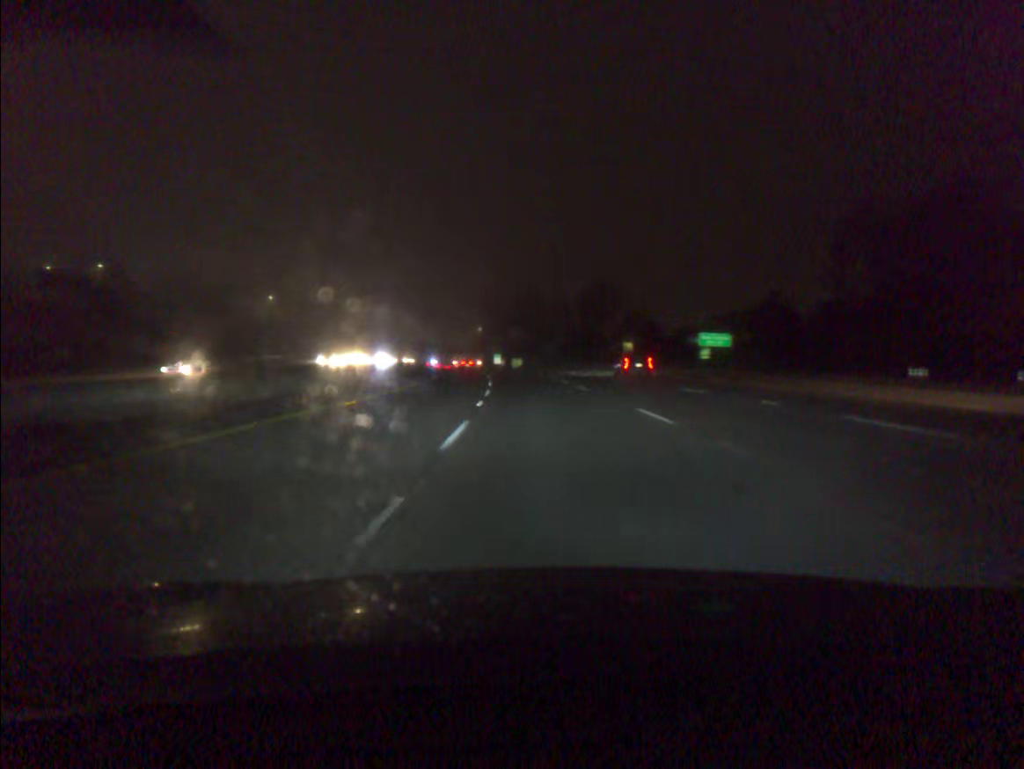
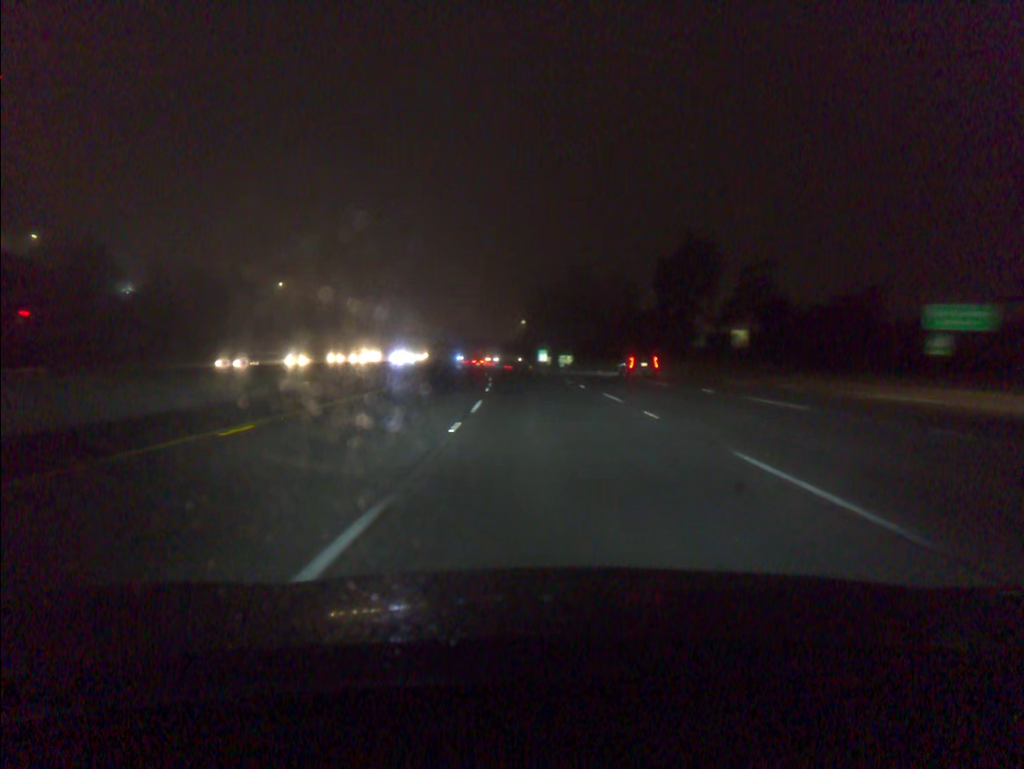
(-1.0, +37.6) m; -3°
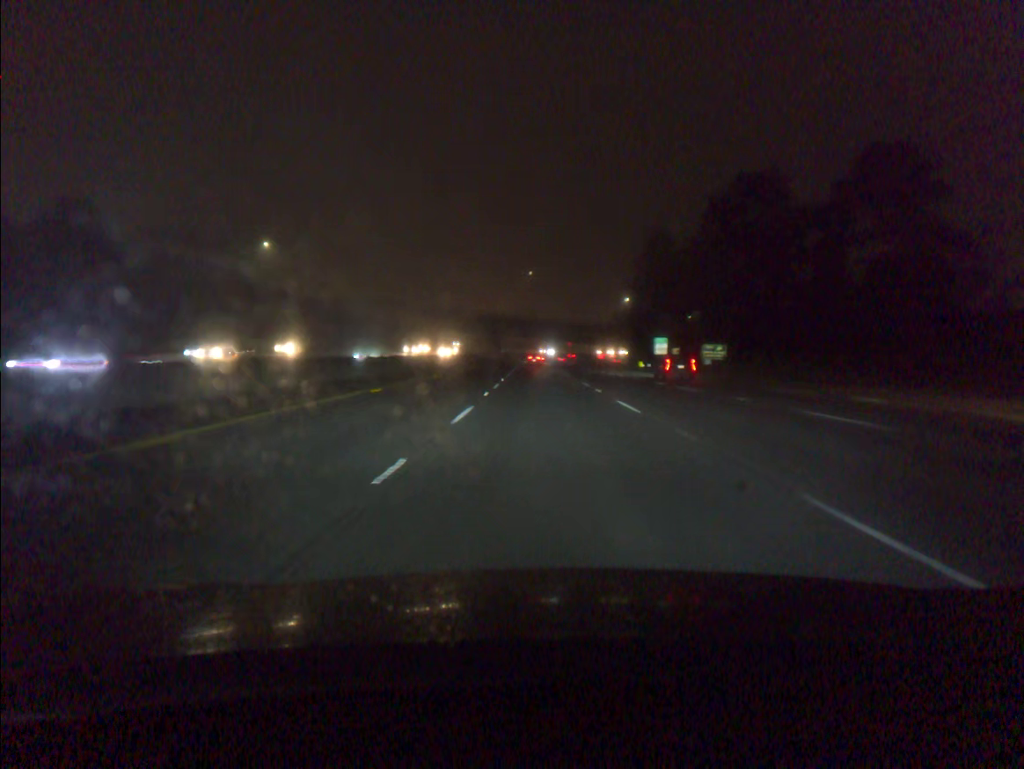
(-4.5, +76.0) m; -7°
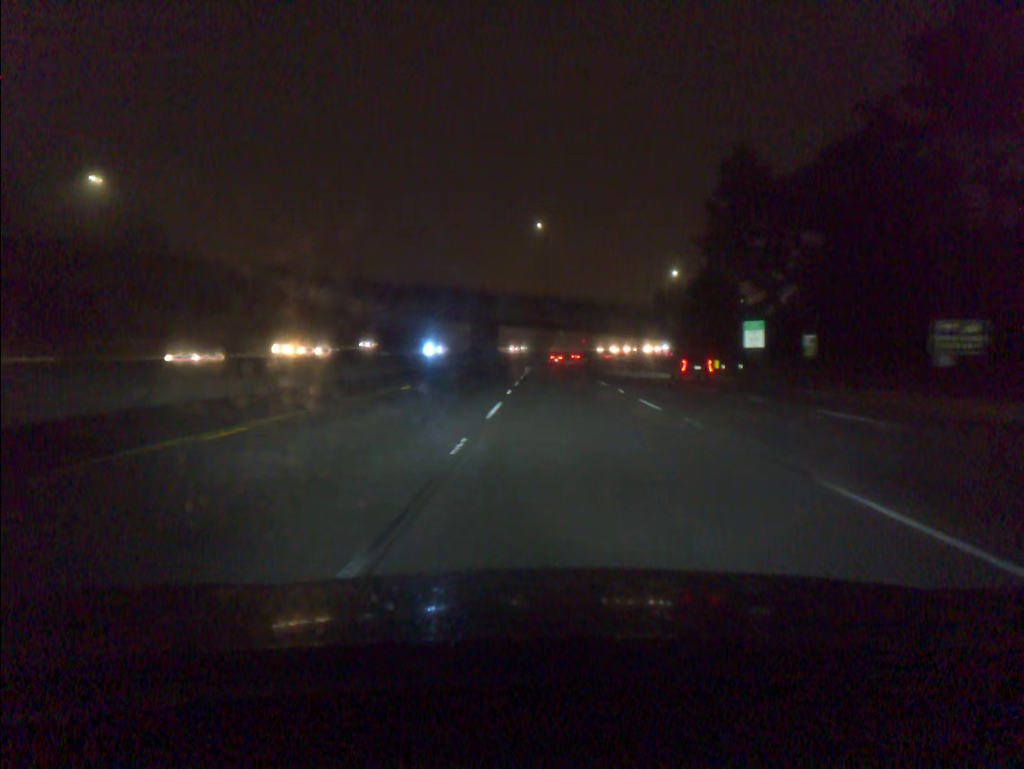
(-0.9, +57.4) m; -1°
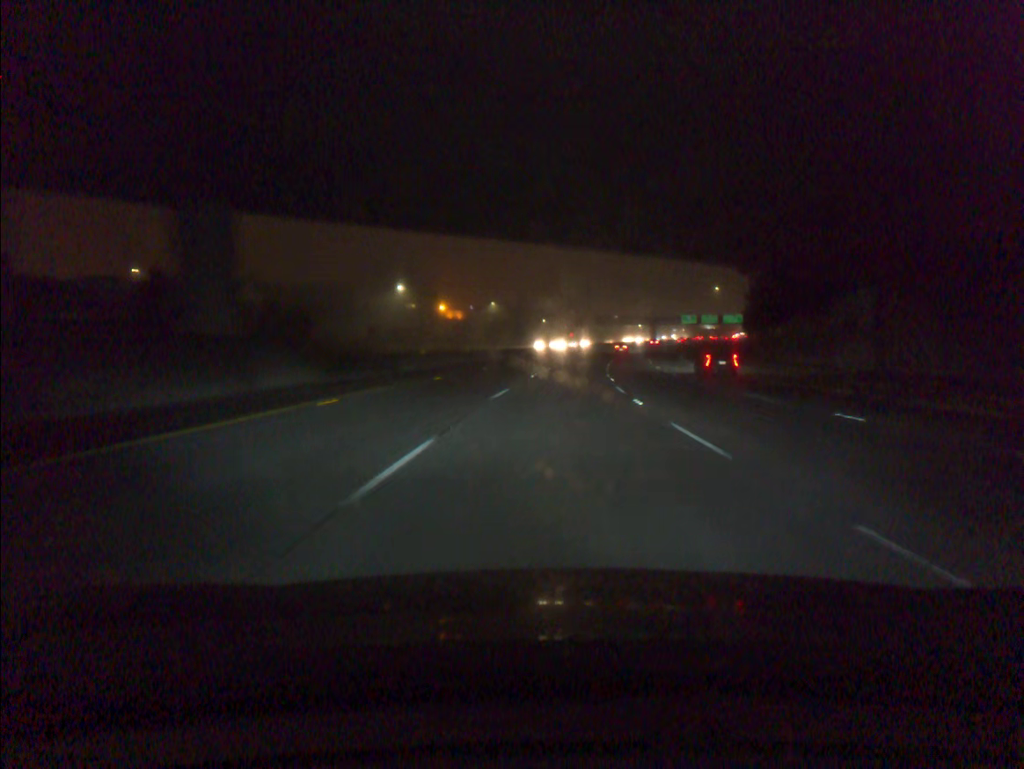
(+1.1, +95.8) m; +1°
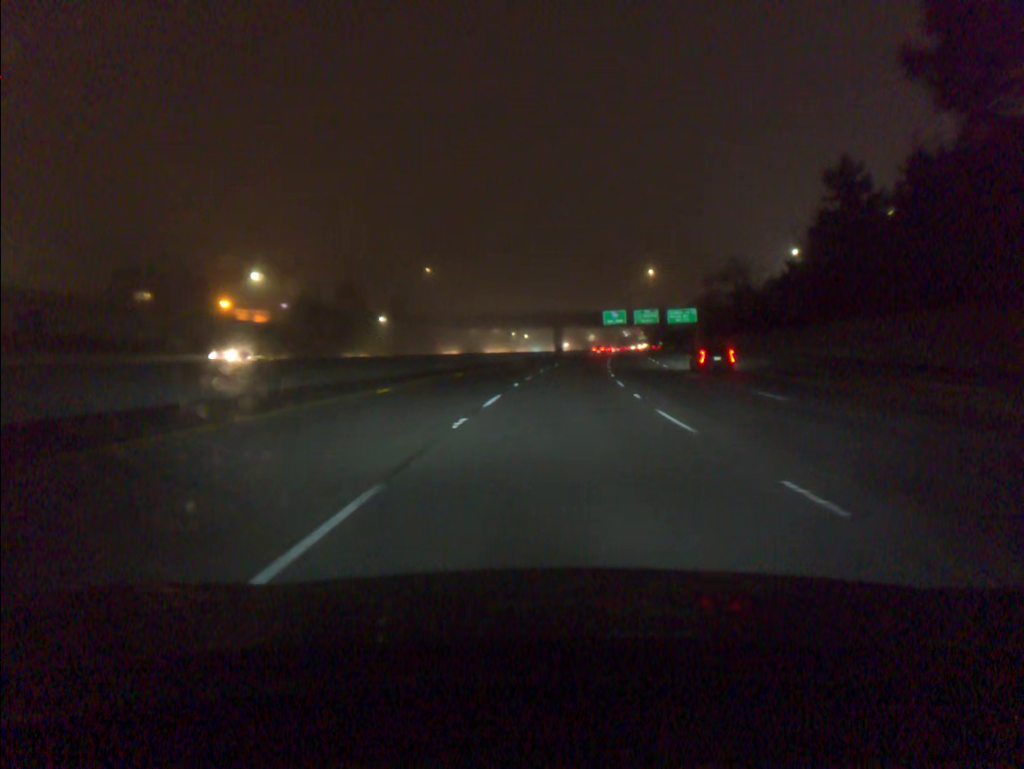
(+7.4, +95.1) m; +9°
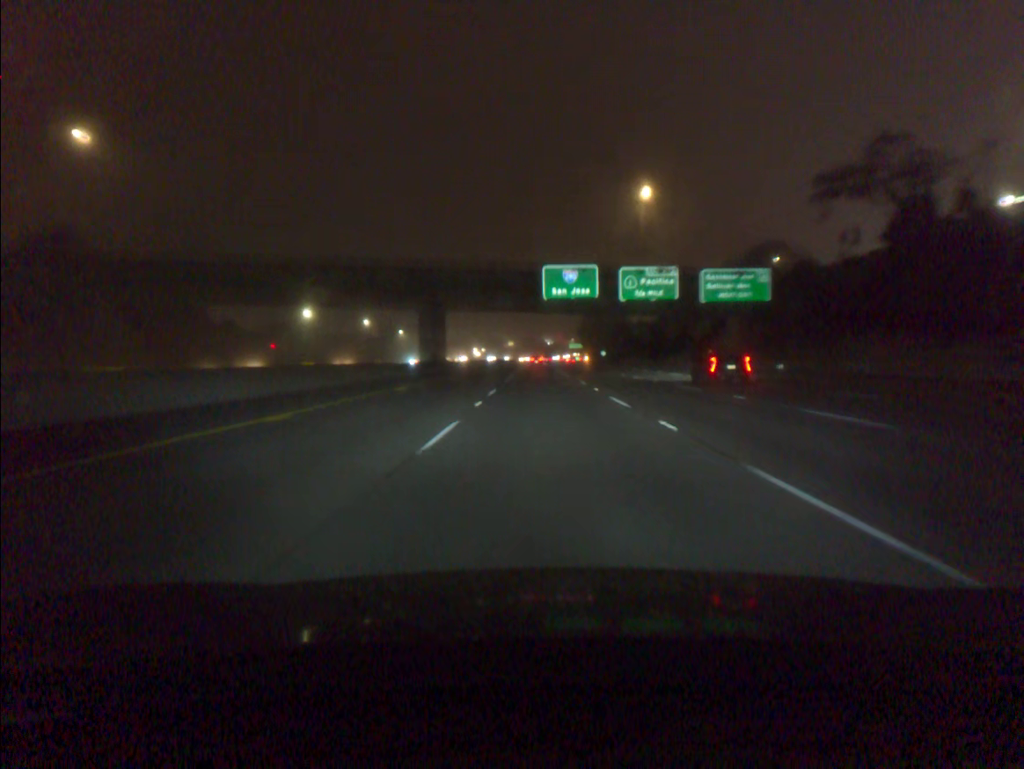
(+6.2, +94.9) m; +6°
